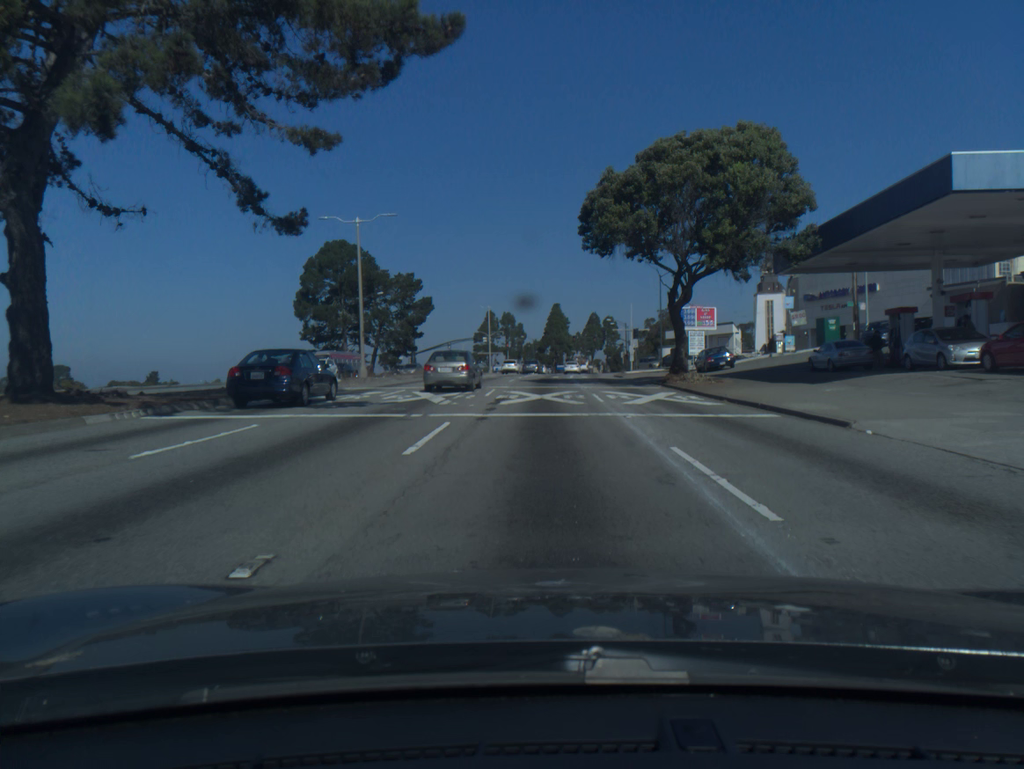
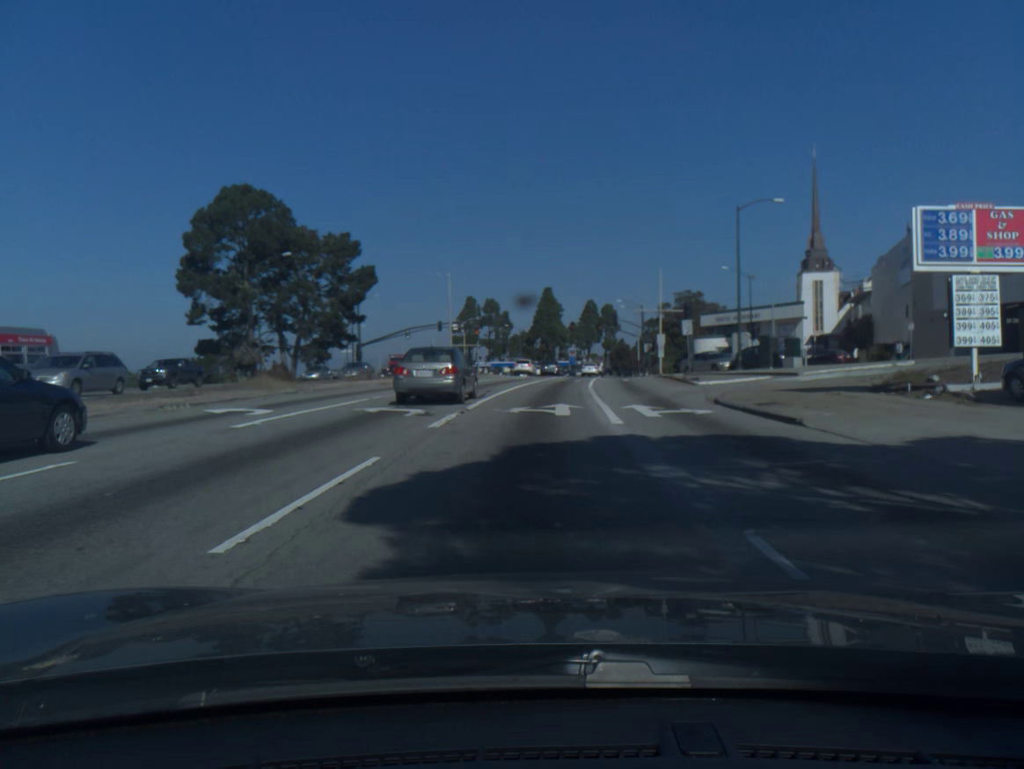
(+0.3, +34.3) m; +1°
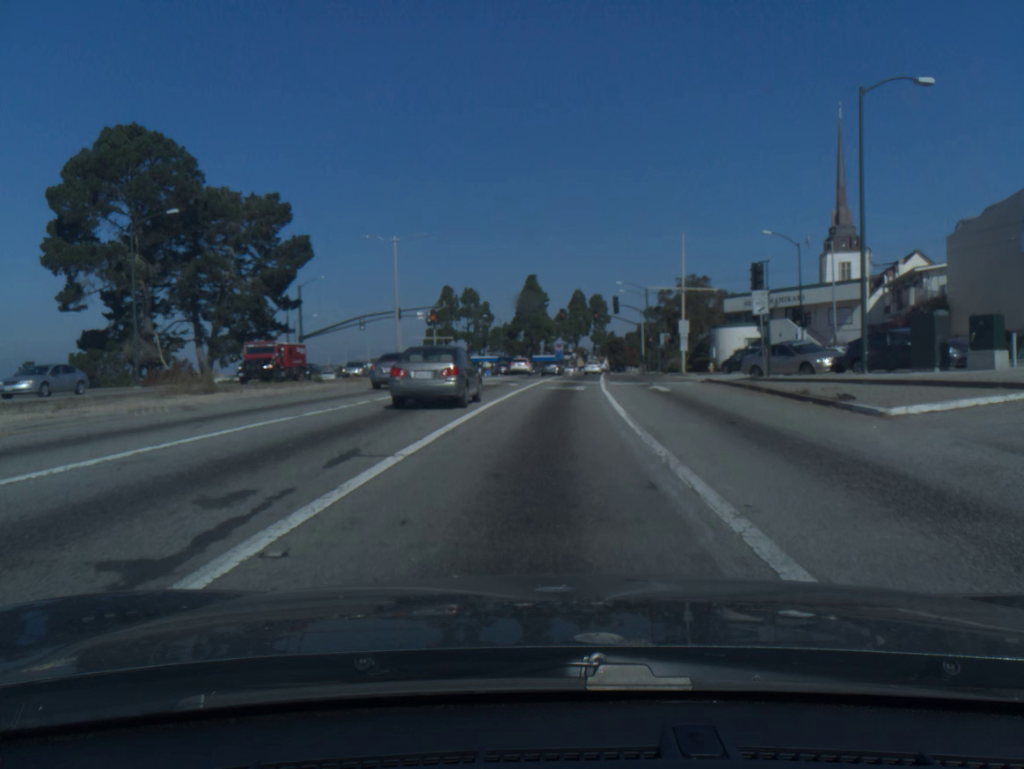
(+0.2, +19.7) m; +1°
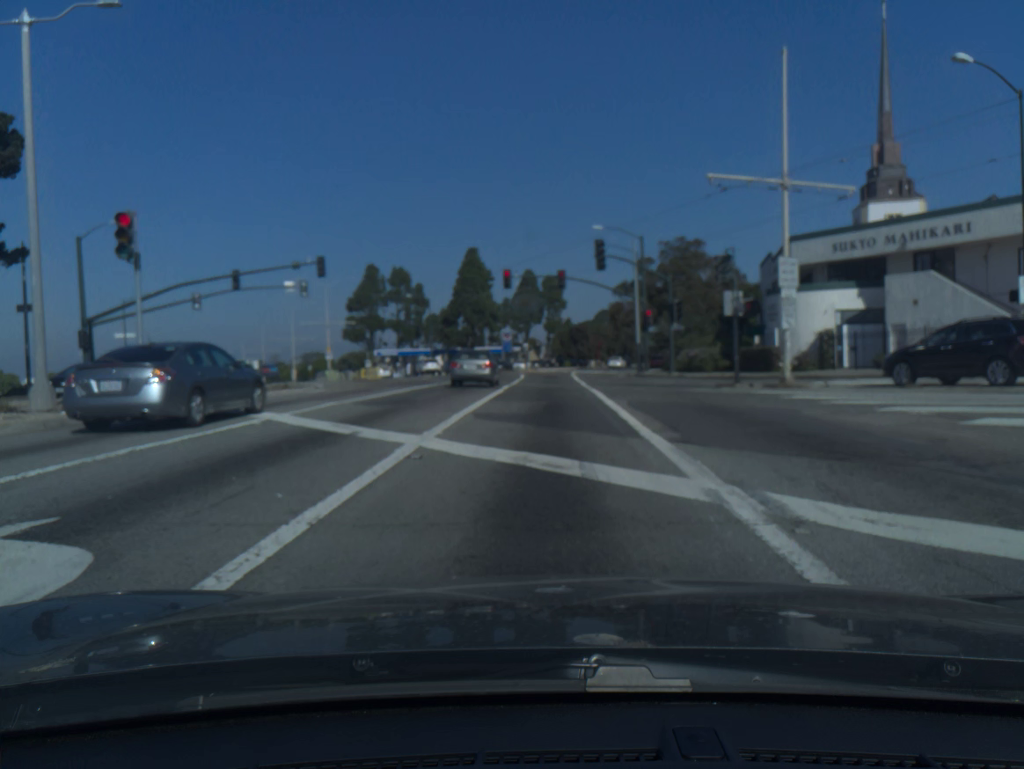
(+1.0, +33.2) m; +3°
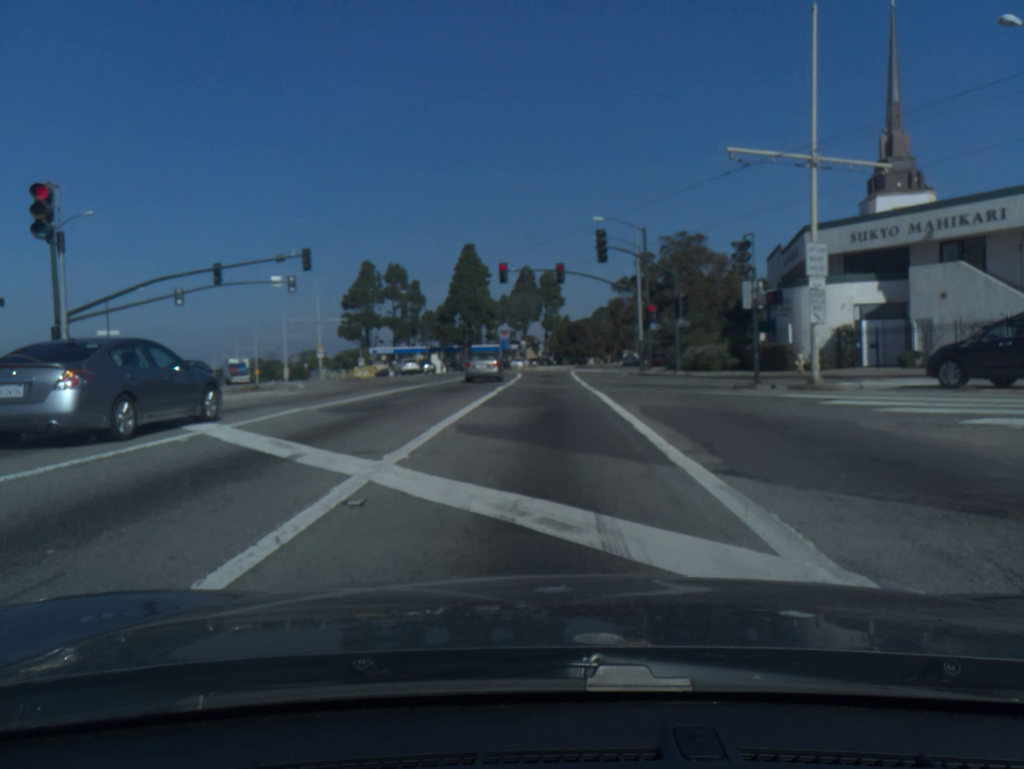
(0.0, +2.9) m; 0°
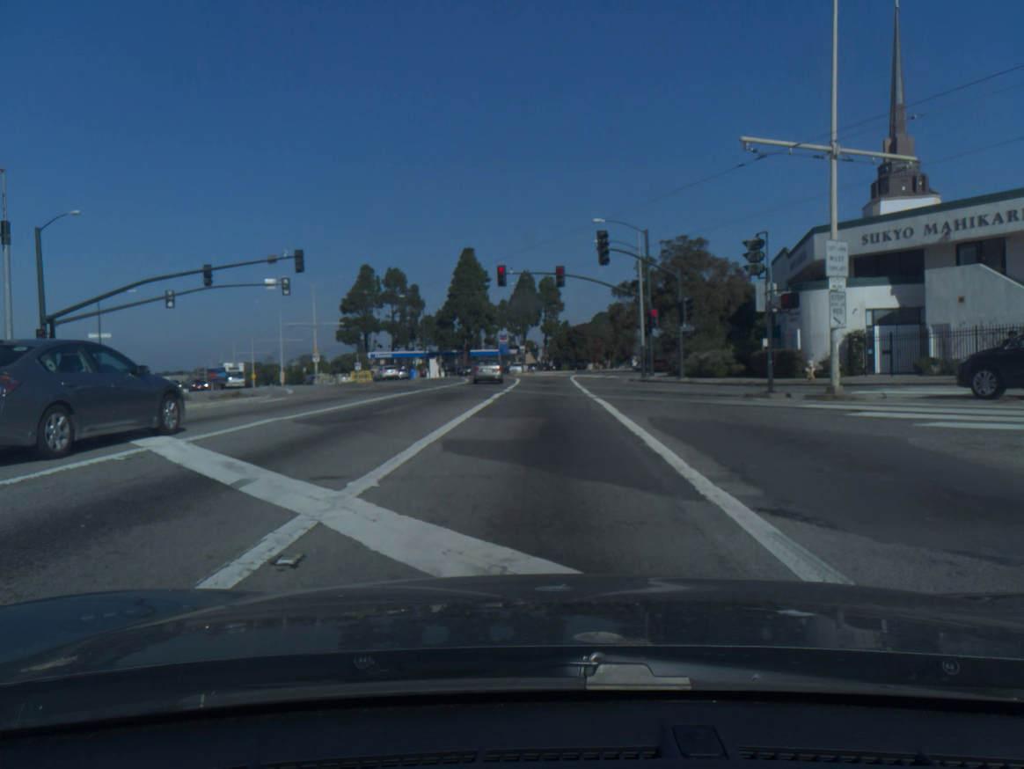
(0.0, +1.7) m; 0°
